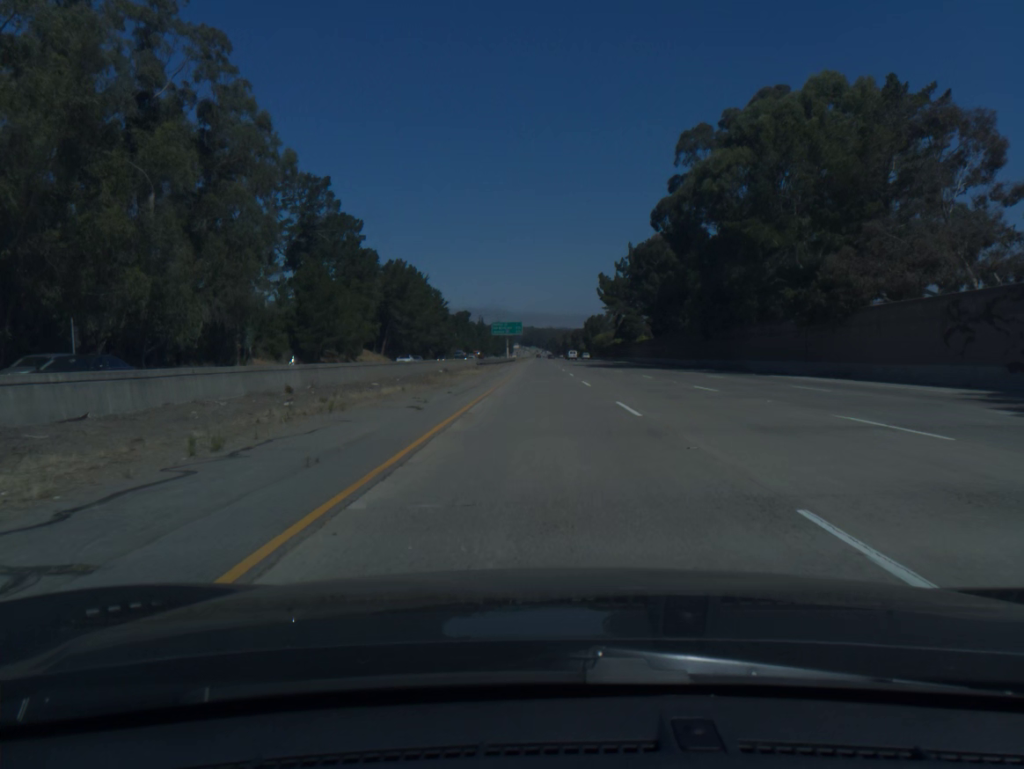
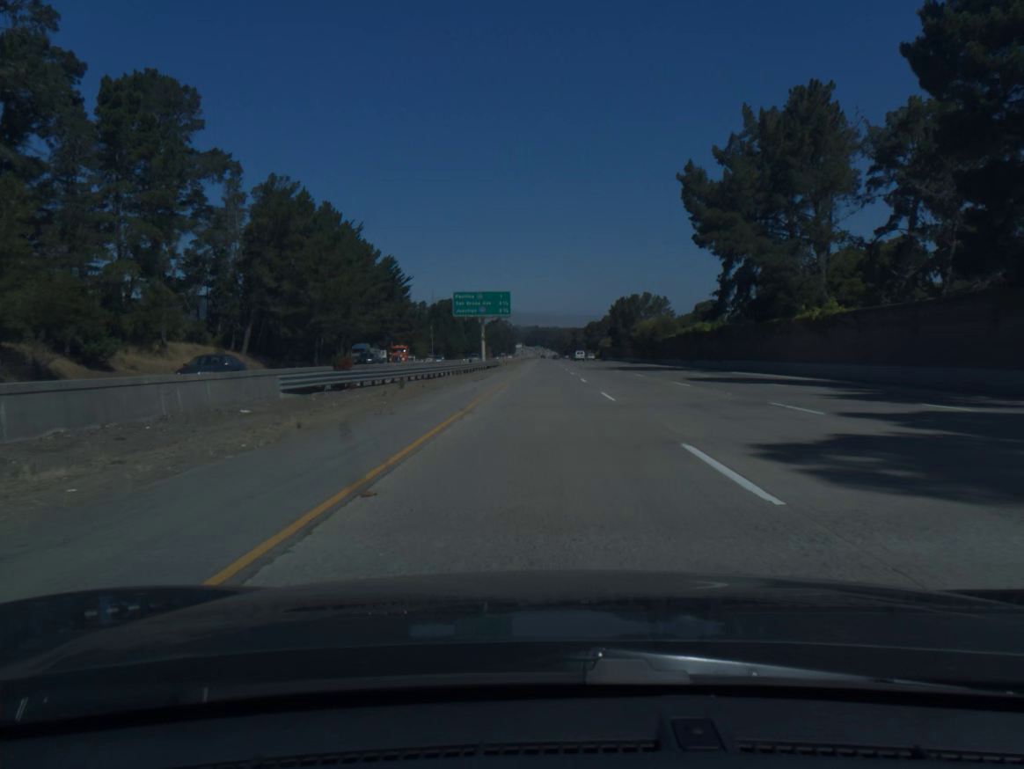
(-0.2, +82.5) m; 0°
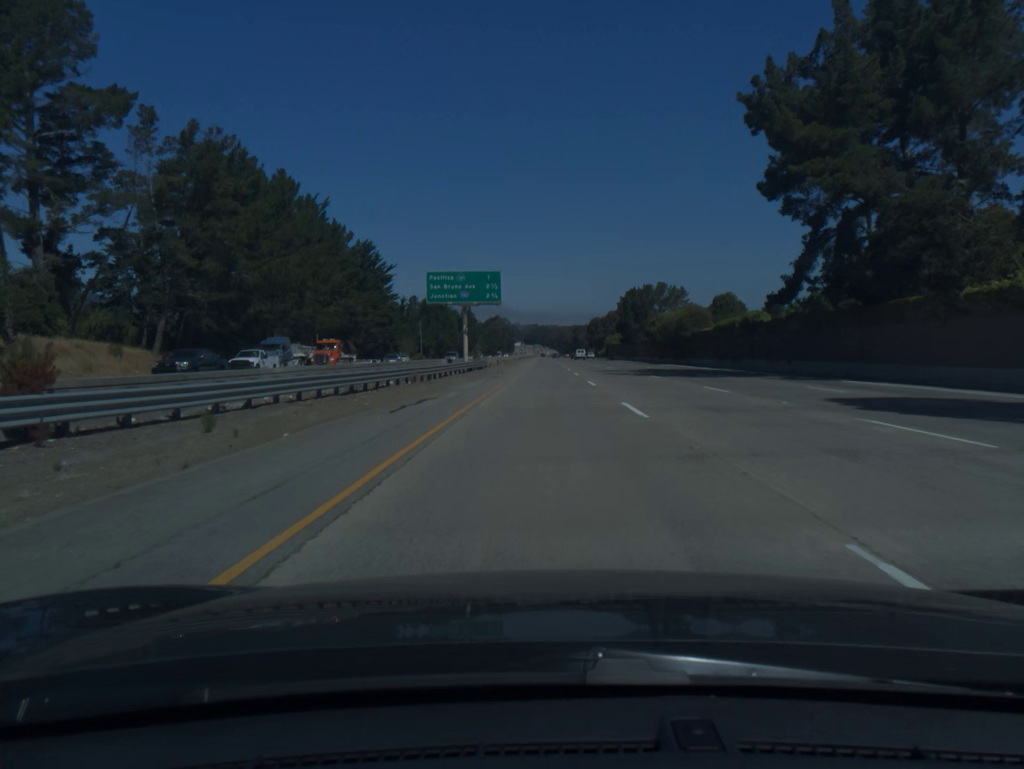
(0.0, +20.6) m; 0°
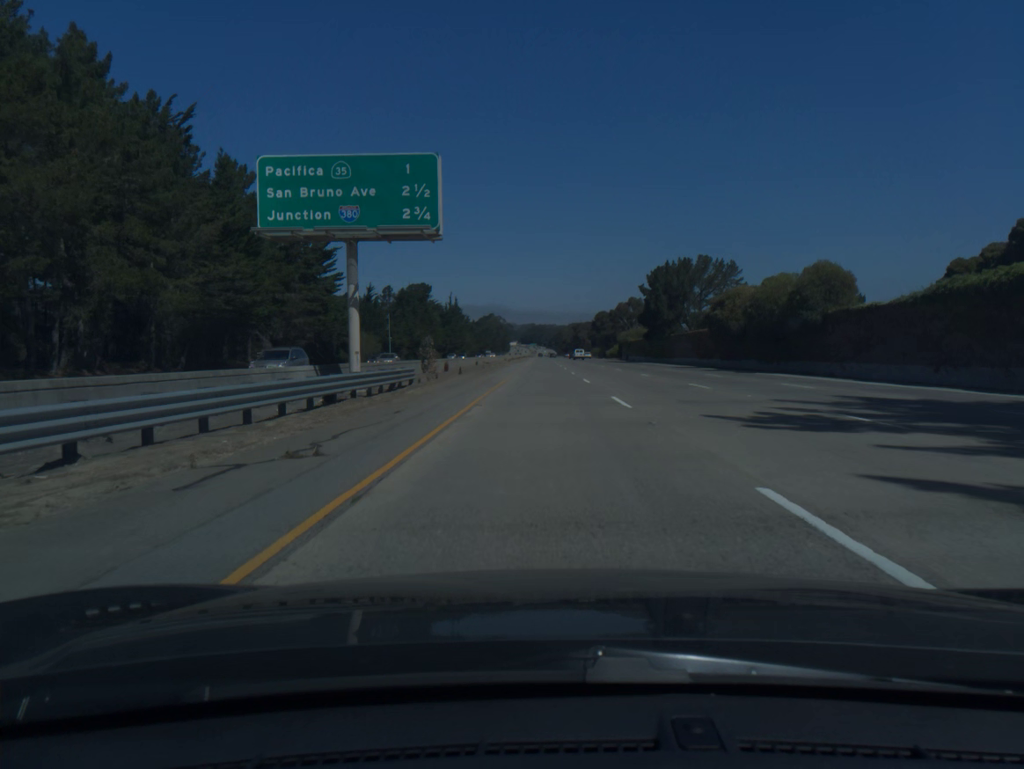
(+0.1, +41.2) m; 0°
